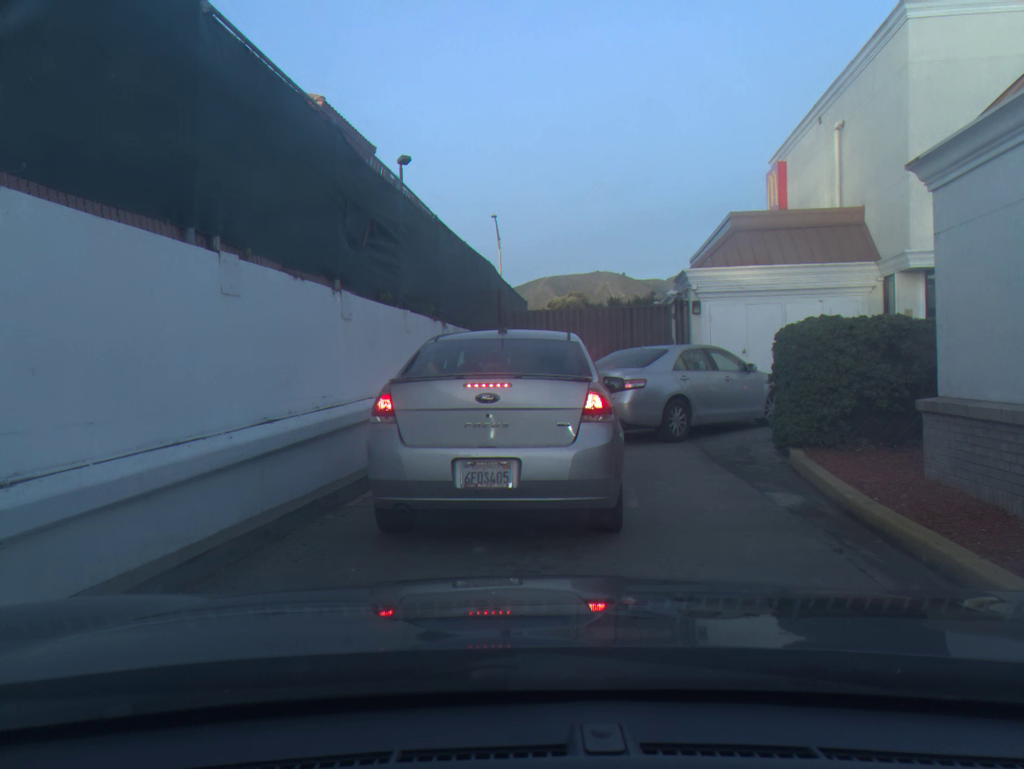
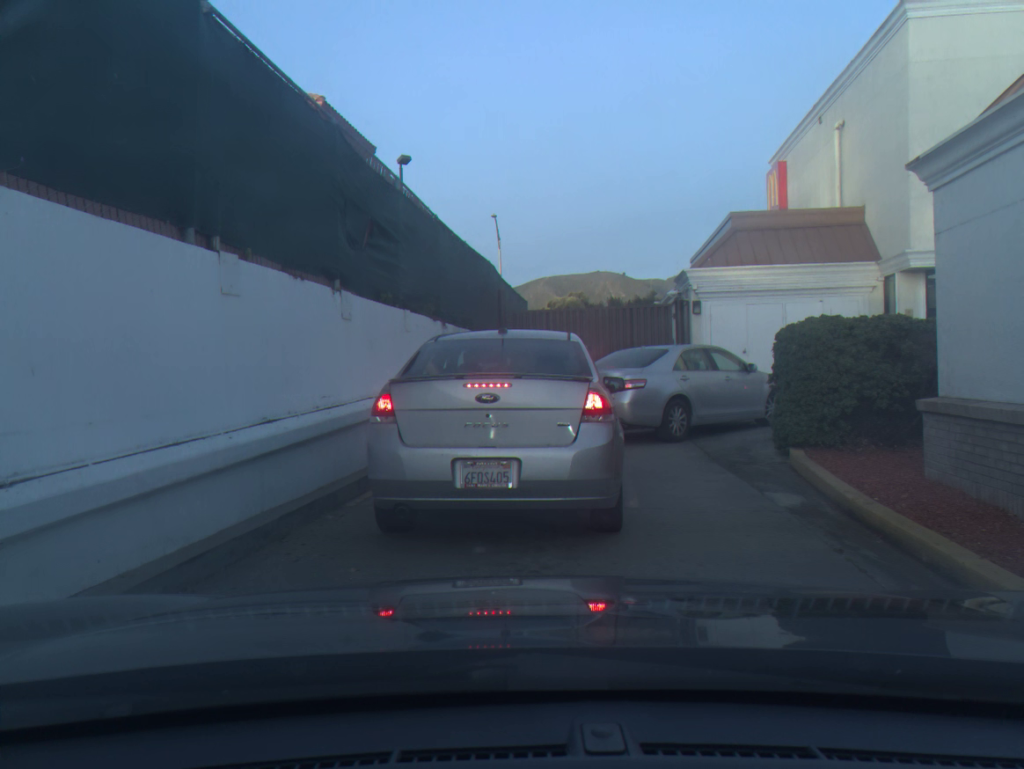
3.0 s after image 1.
(0.0, 0.0) m; 0°
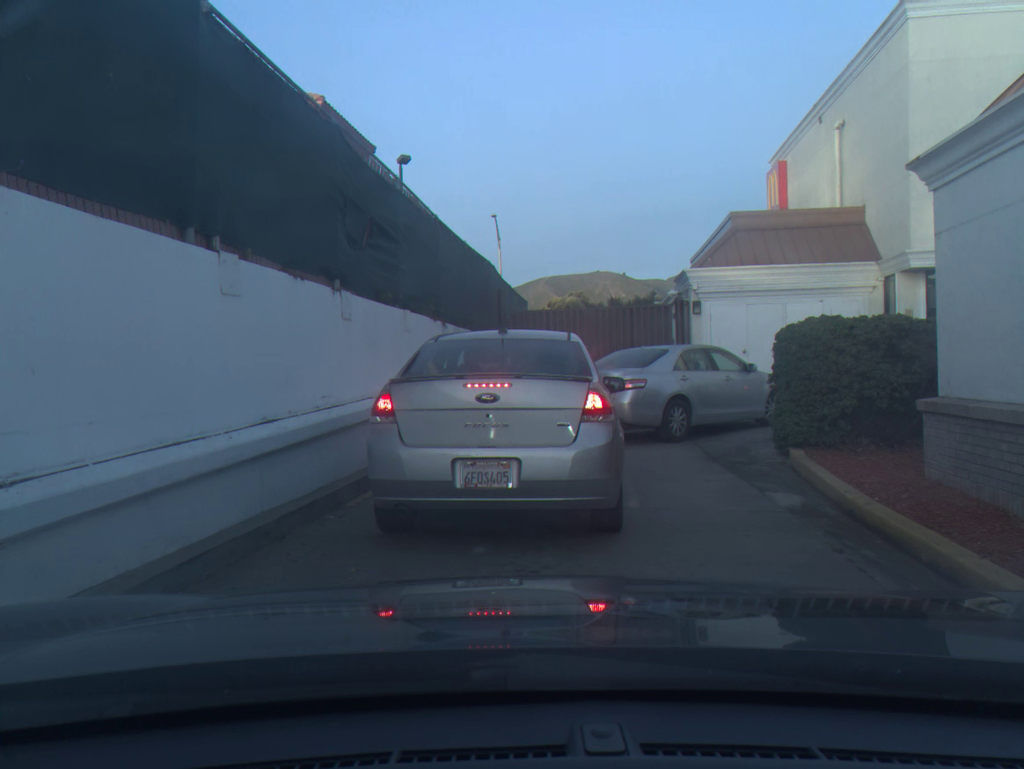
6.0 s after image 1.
(0.0, 0.0) m; 0°
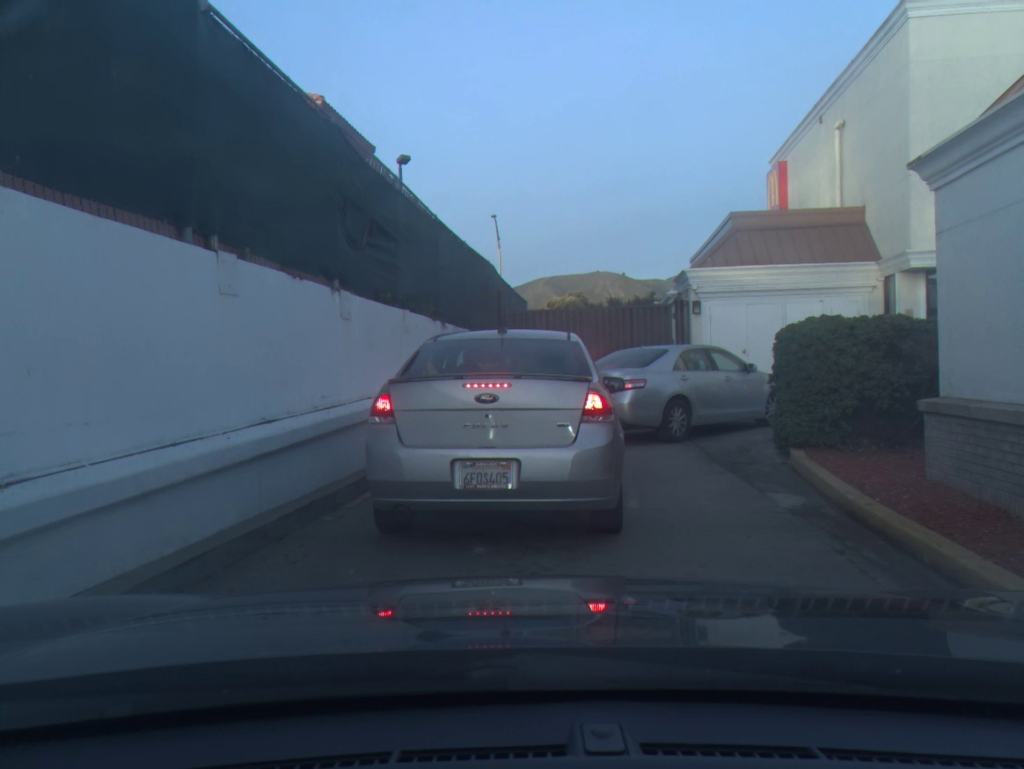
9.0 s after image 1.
(0.0, 0.0) m; 0°
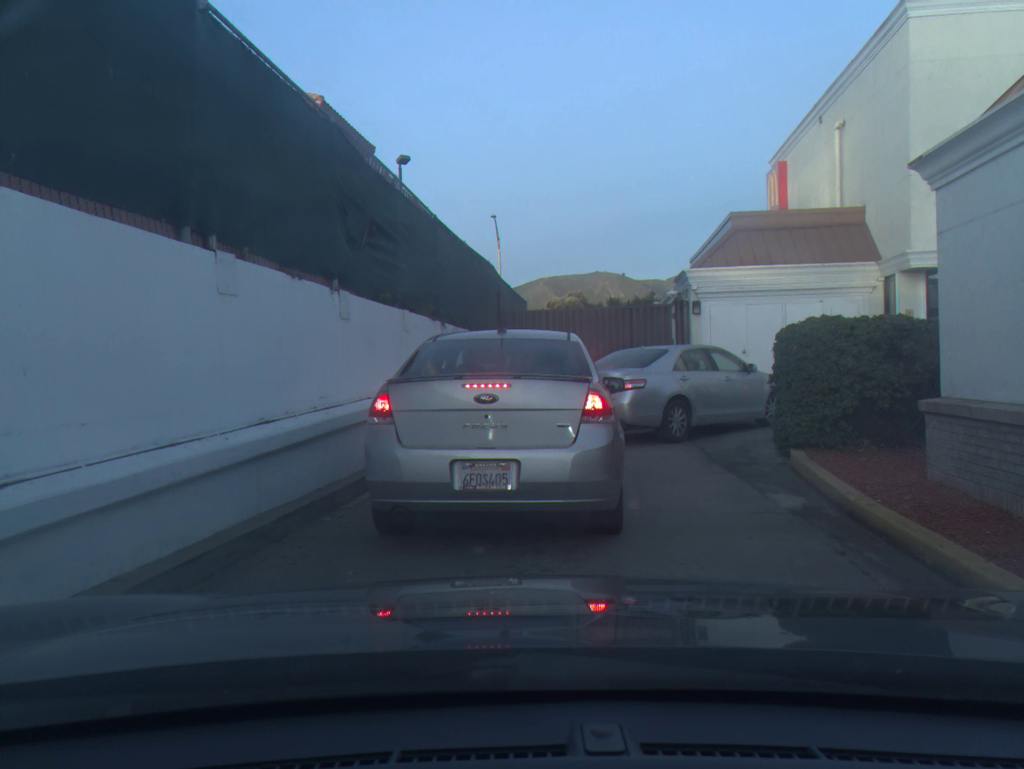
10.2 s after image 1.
(0.0, 0.0) m; 0°
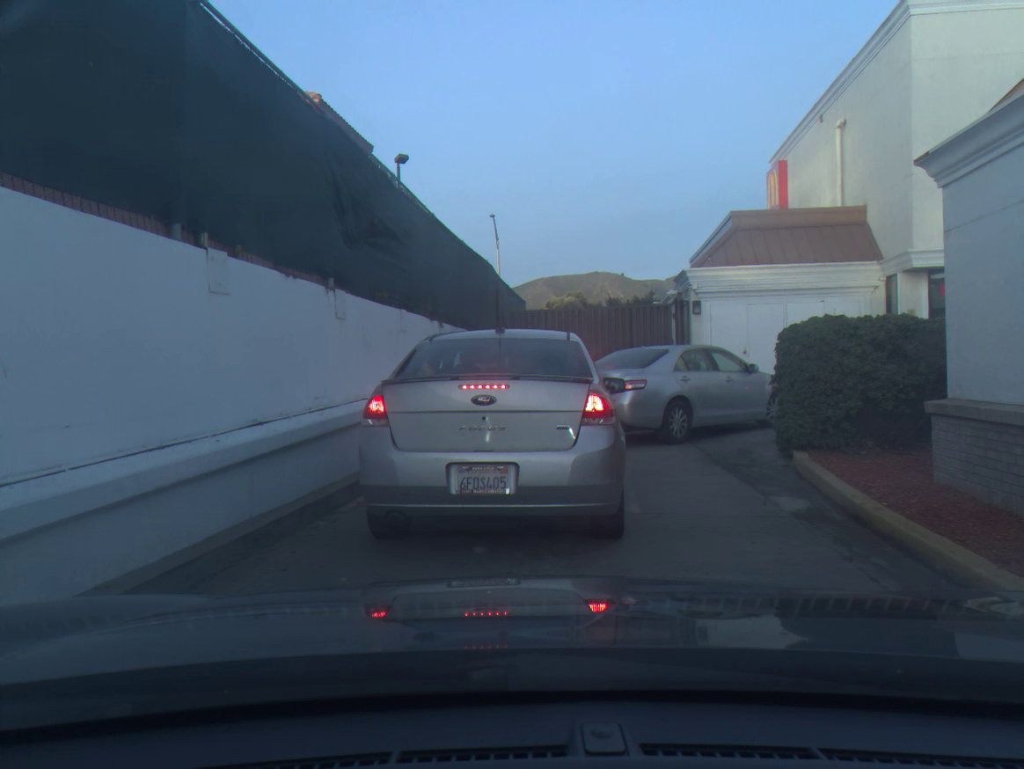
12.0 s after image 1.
(0.0, +0.1) m; 0°
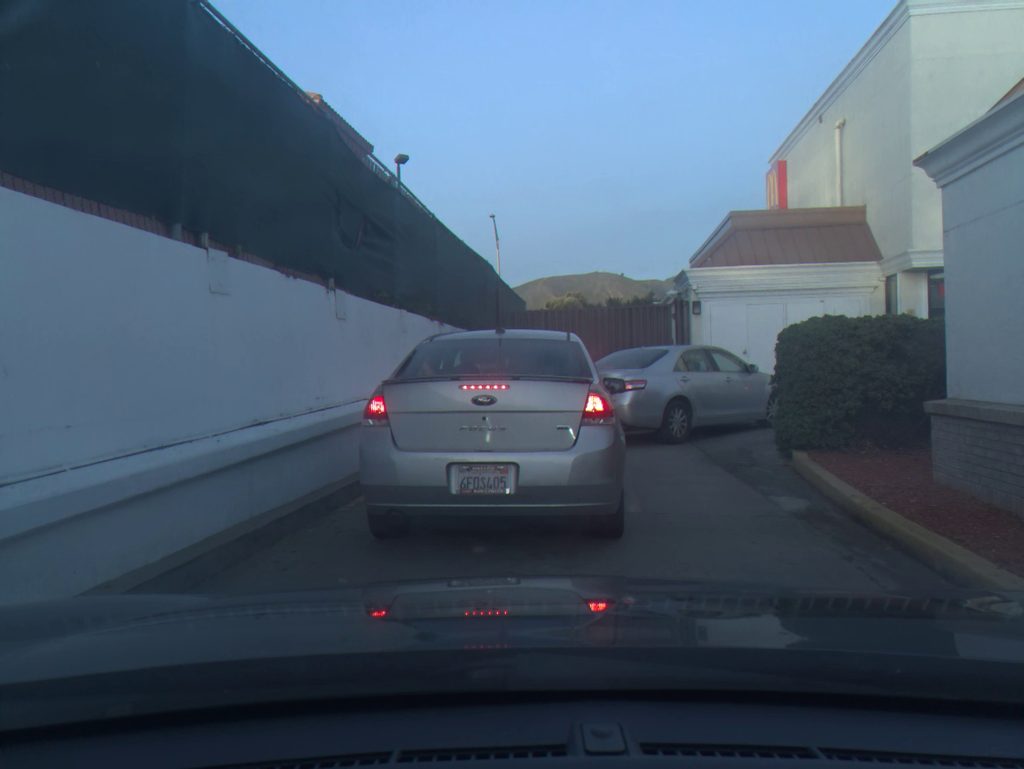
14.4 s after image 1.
(0.0, 0.0) m; 0°
